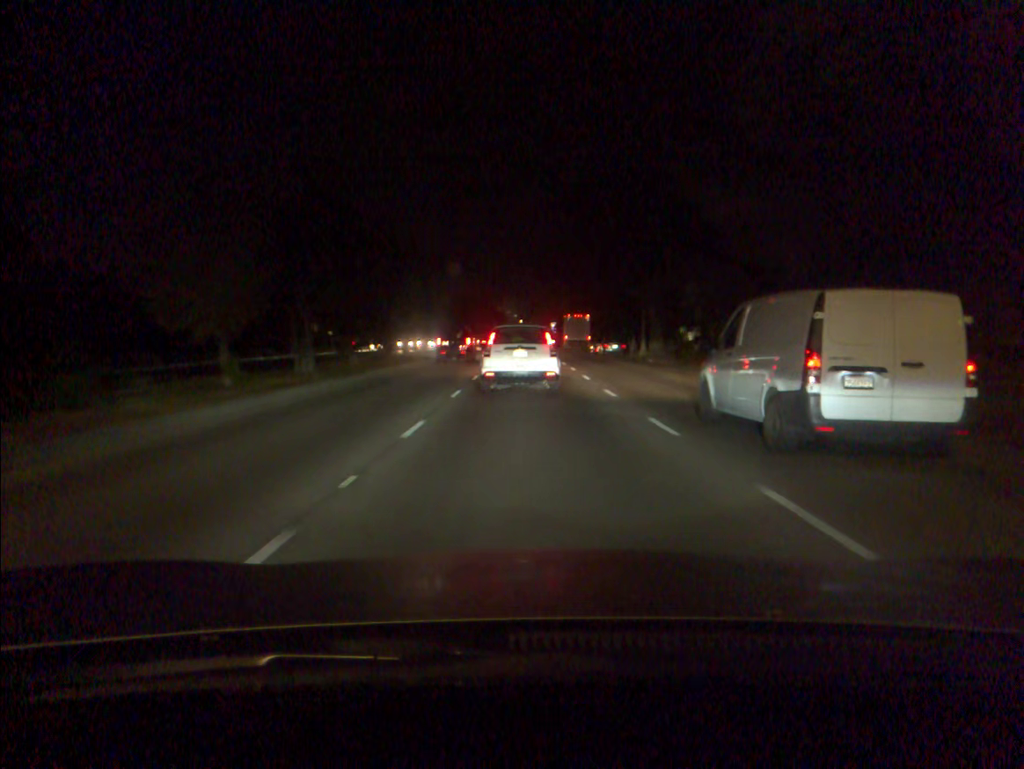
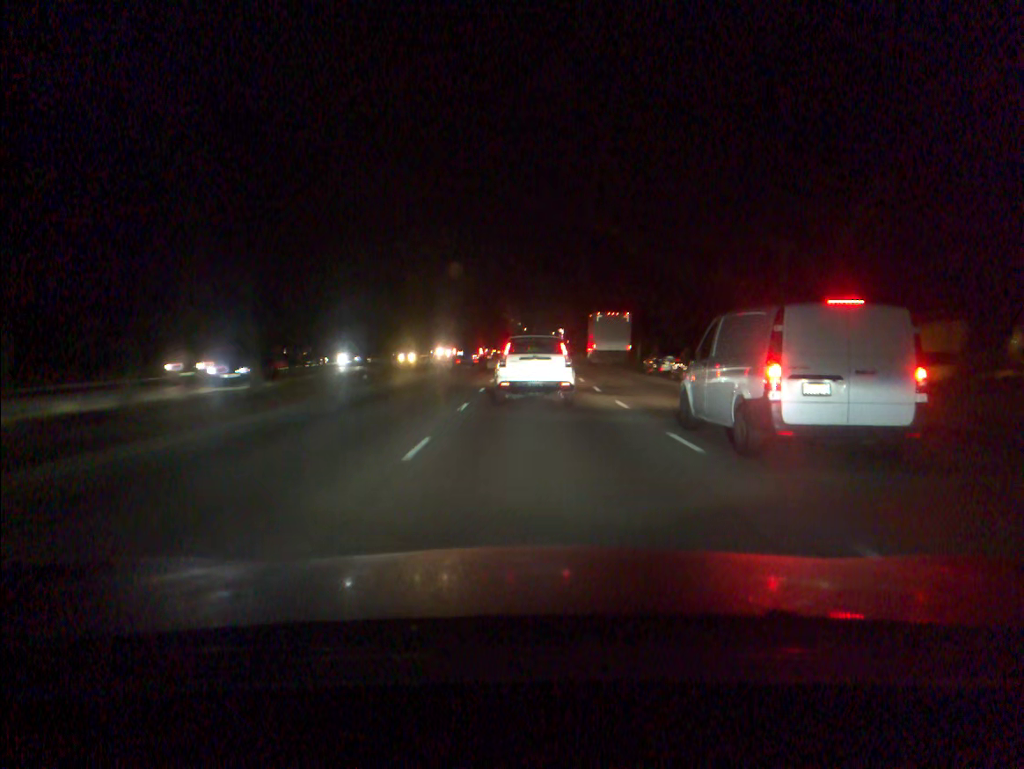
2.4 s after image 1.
(0.0, +29.7) m; 0°
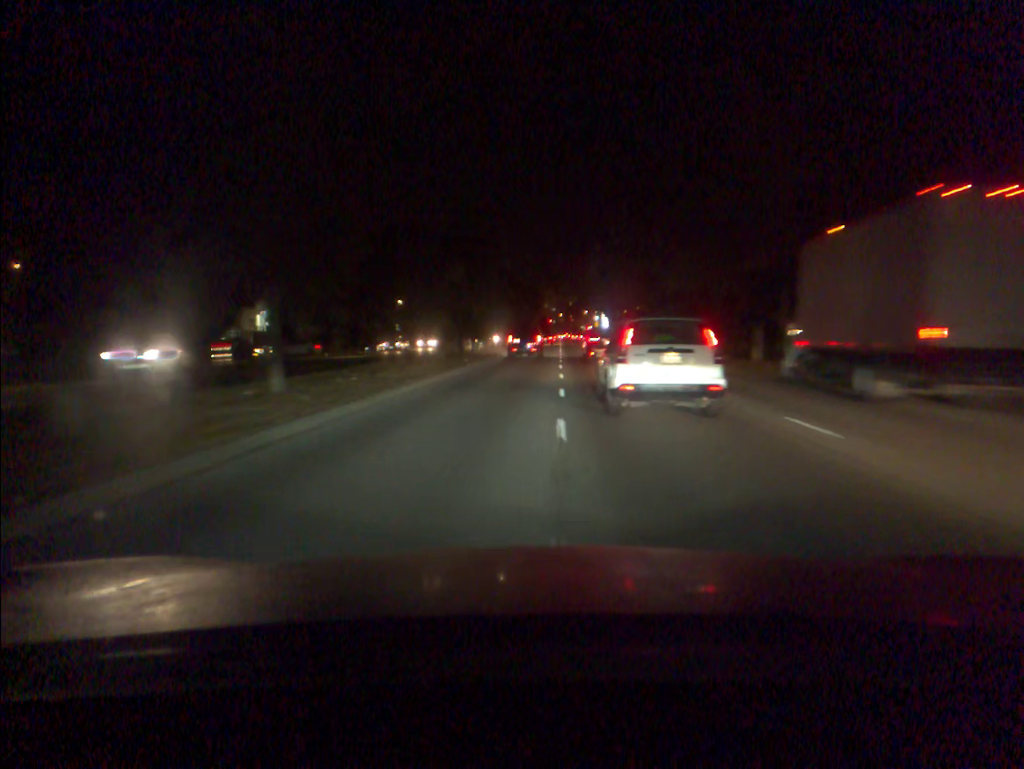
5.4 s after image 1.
(-1.3, +42.8) m; -3°
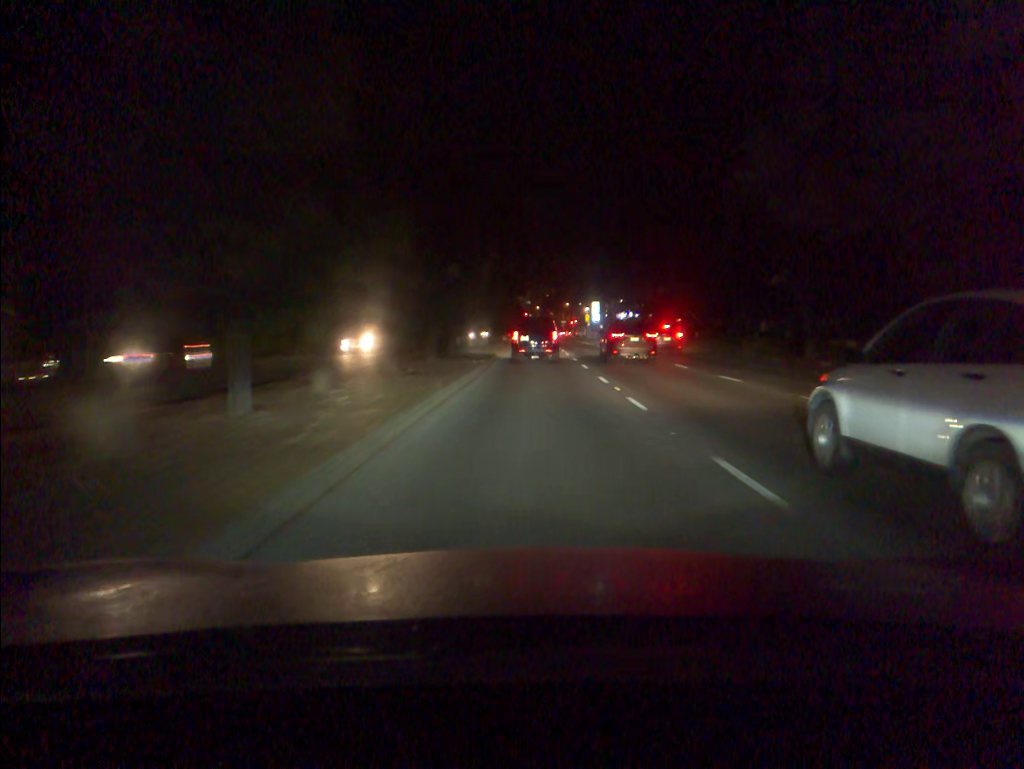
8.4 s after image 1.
(+0.5, +47.3) m; +2°
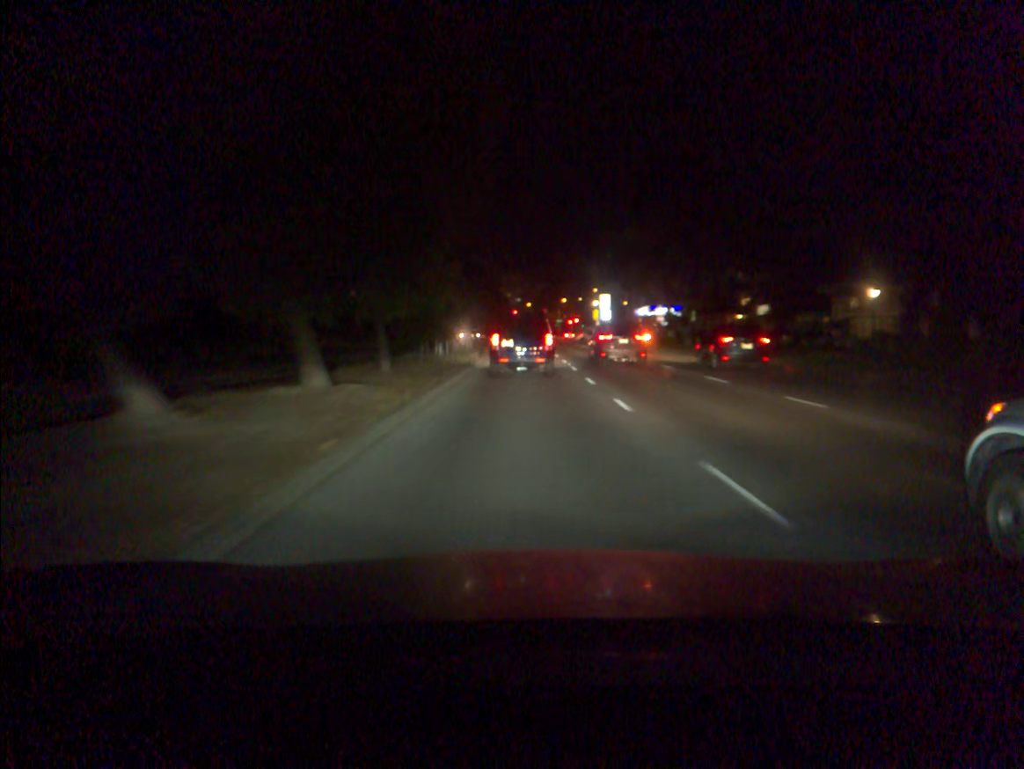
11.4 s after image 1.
(+0.6, +43.9) m; 0°
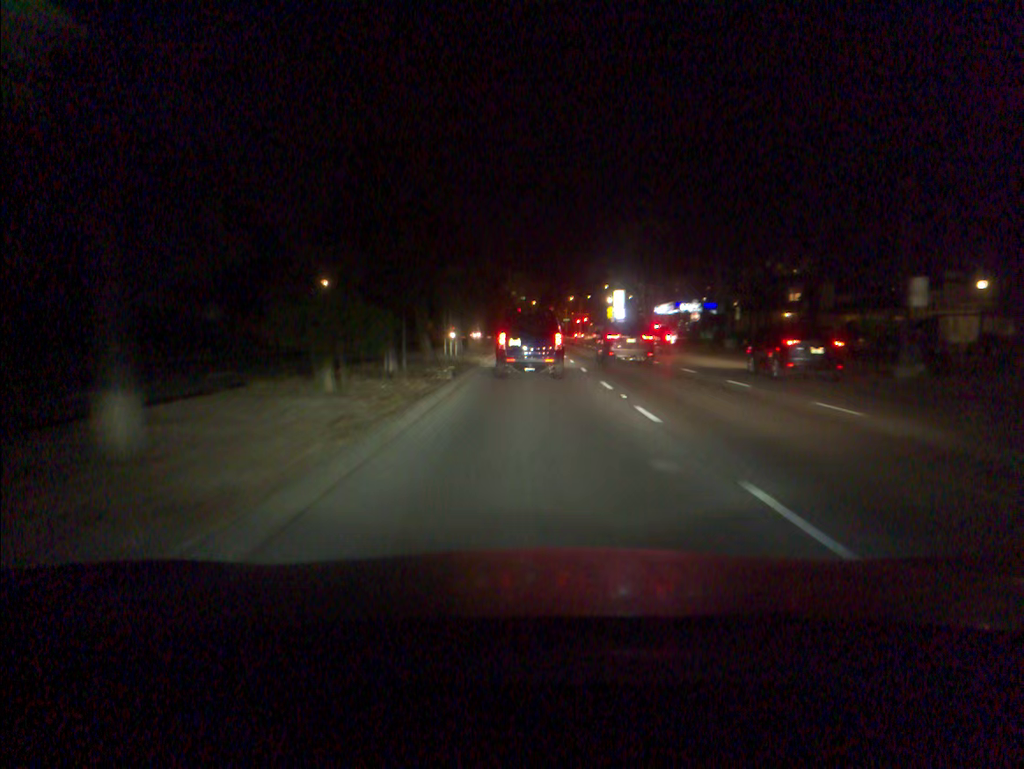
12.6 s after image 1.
(-0.1, +16.0) m; 0°
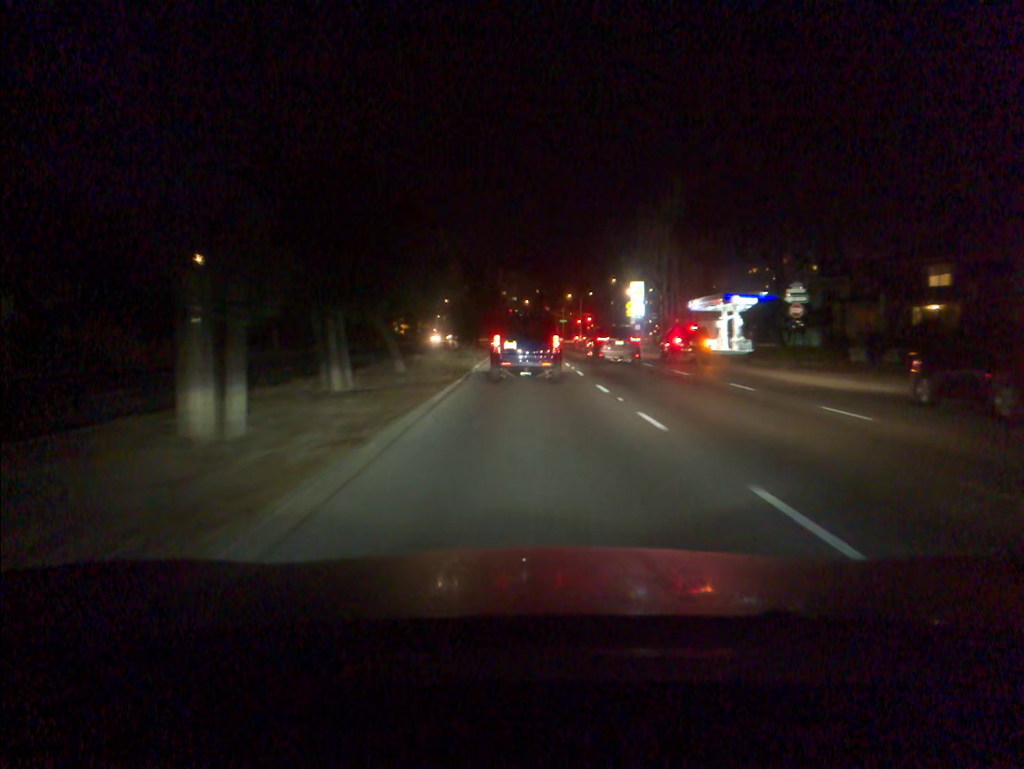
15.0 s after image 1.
(+0.1, +29.1) m; +1°
